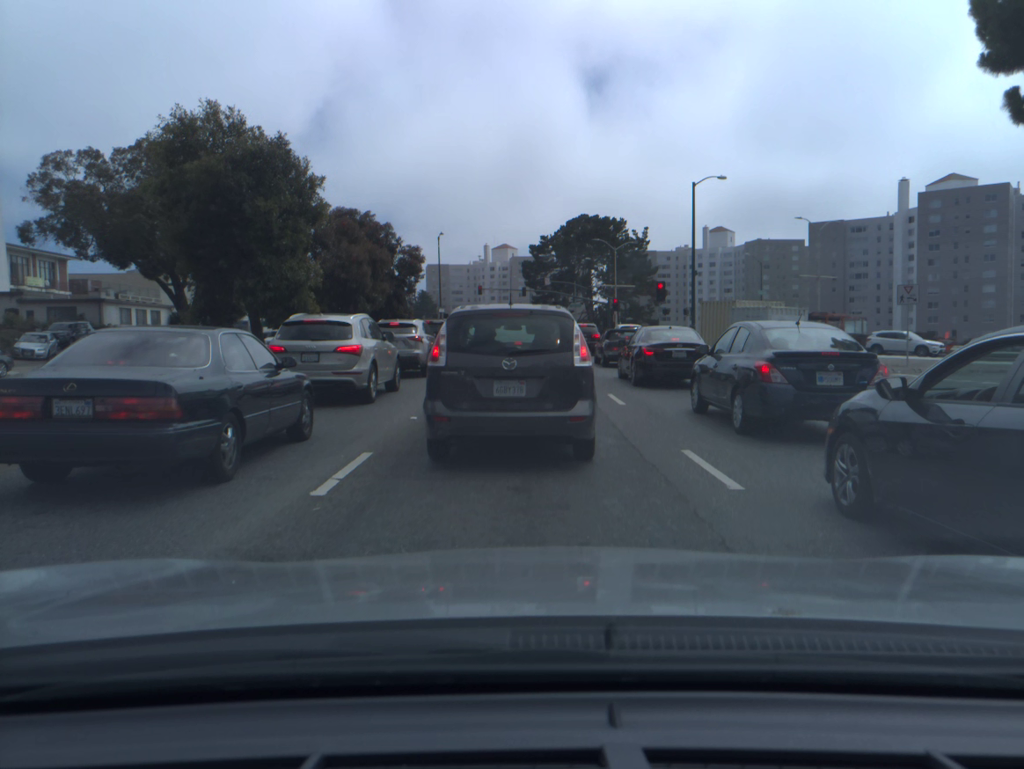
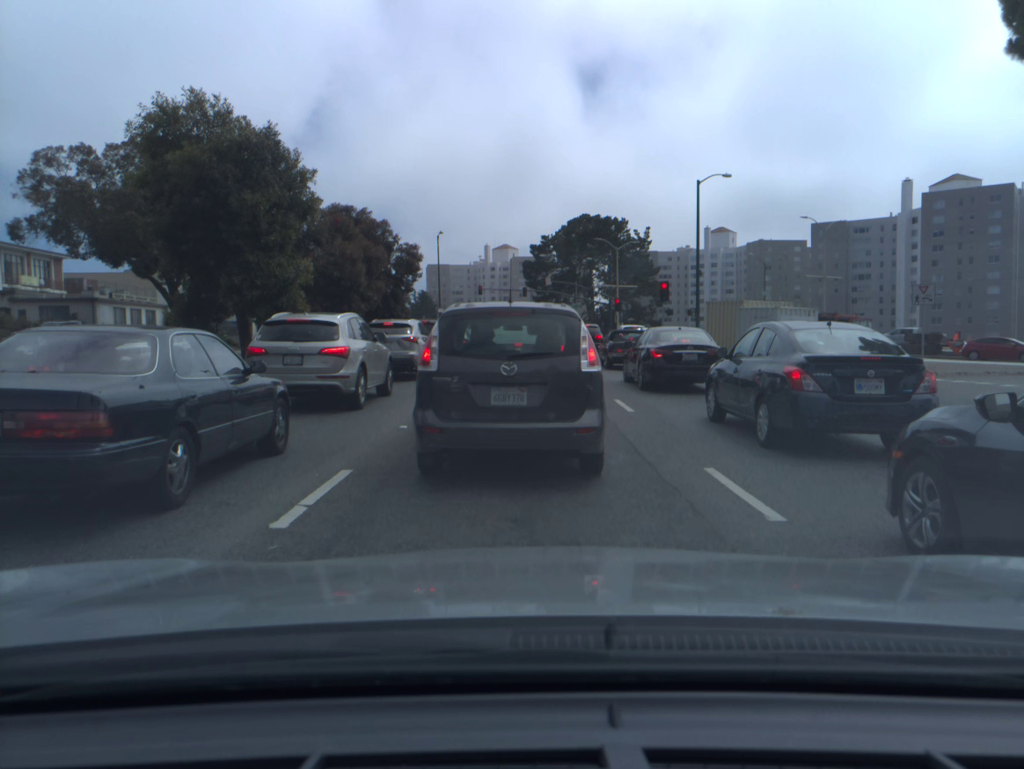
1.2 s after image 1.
(0.0, +1.1) m; 0°
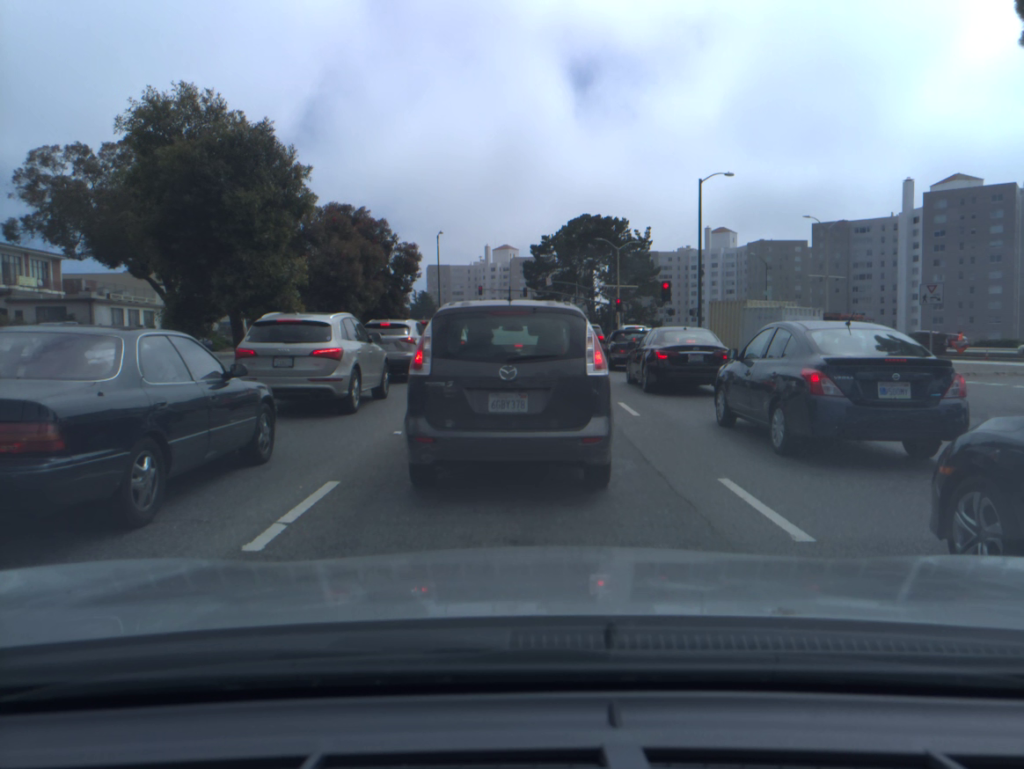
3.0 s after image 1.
(0.0, +0.6) m; 0°
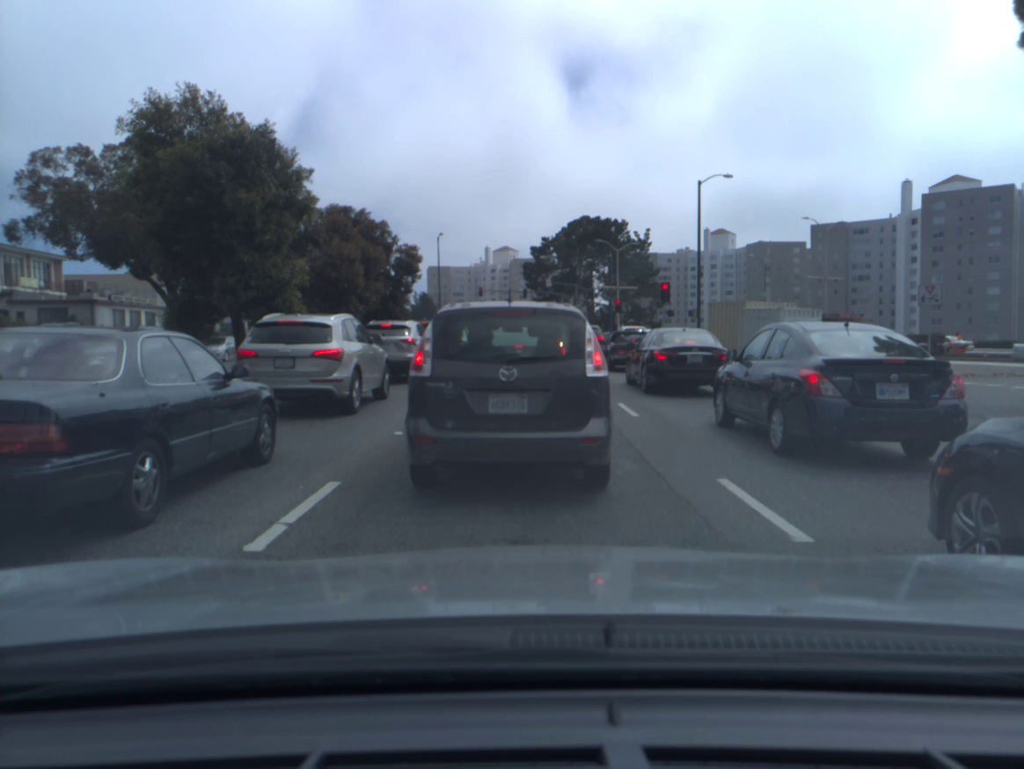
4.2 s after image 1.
(0.0, 0.0) m; 0°
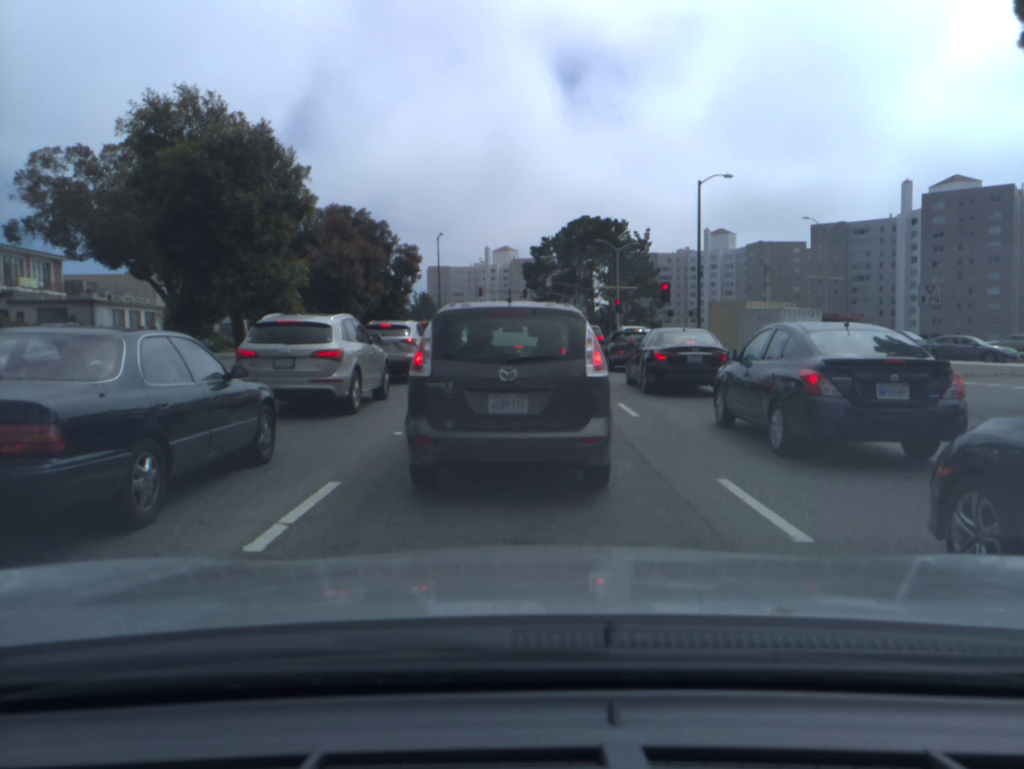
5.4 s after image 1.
(0.0, 0.0) m; 0°
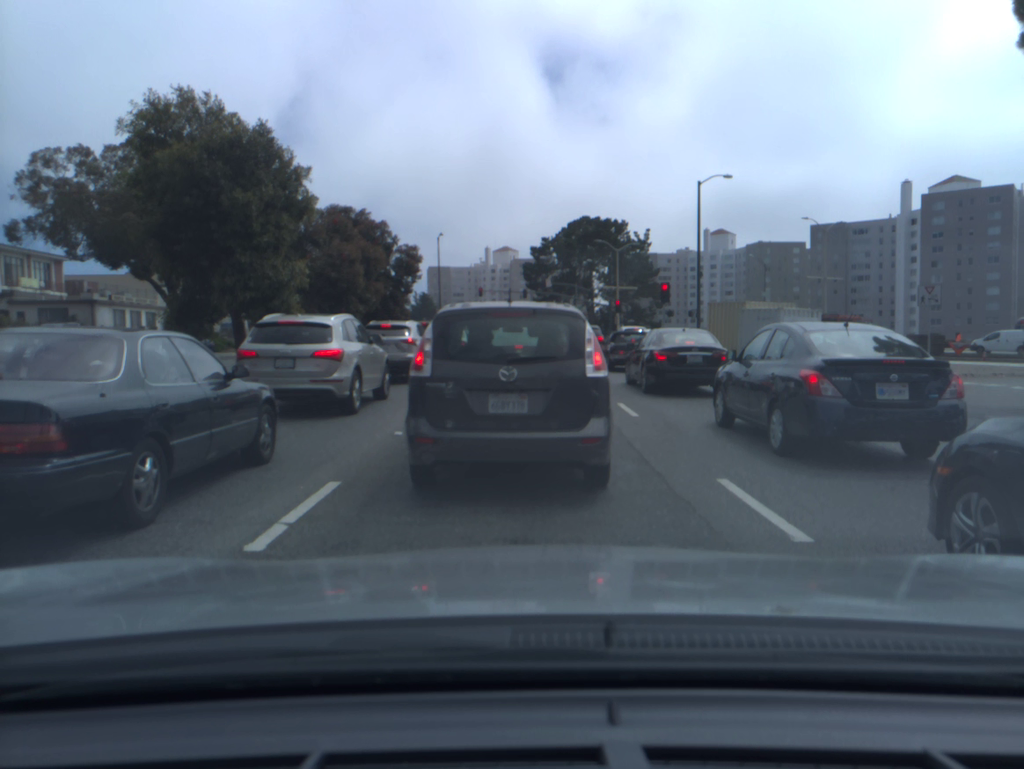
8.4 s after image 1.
(0.0, 0.0) m; 0°
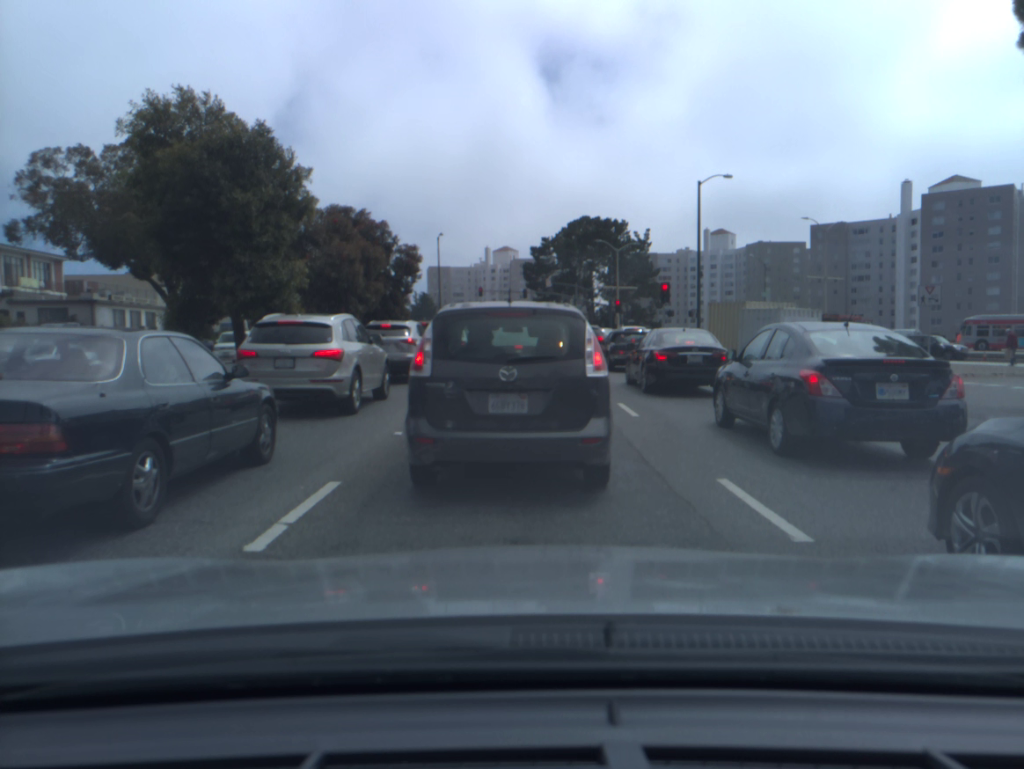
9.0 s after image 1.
(0.0, 0.0) m; 0°
